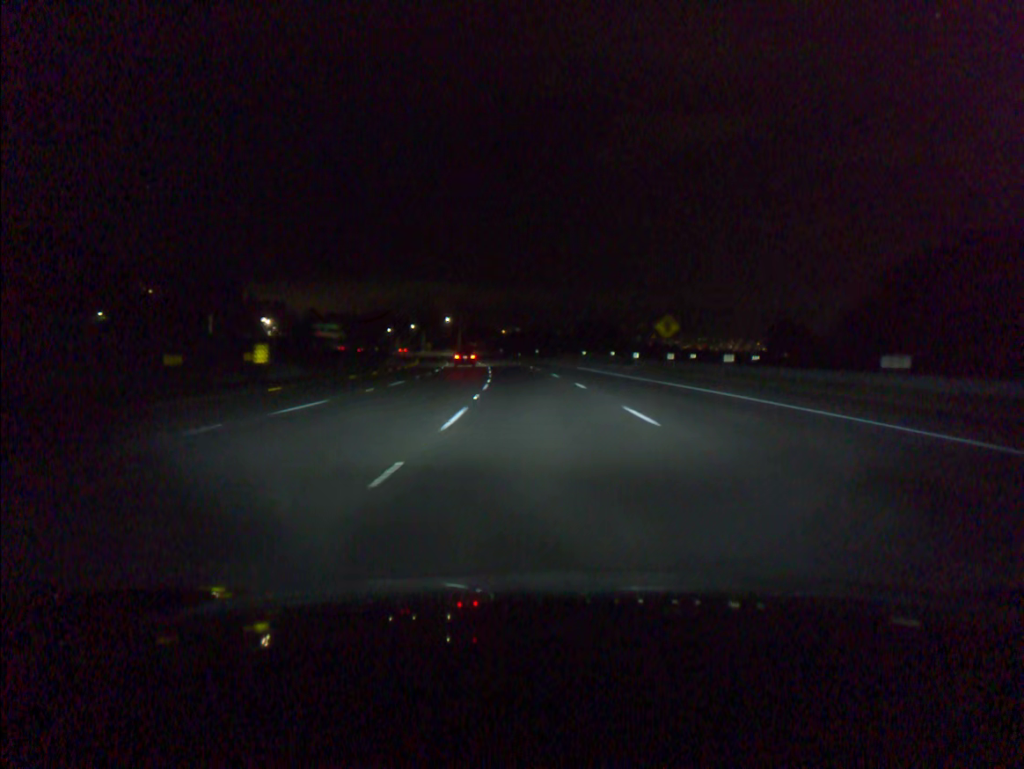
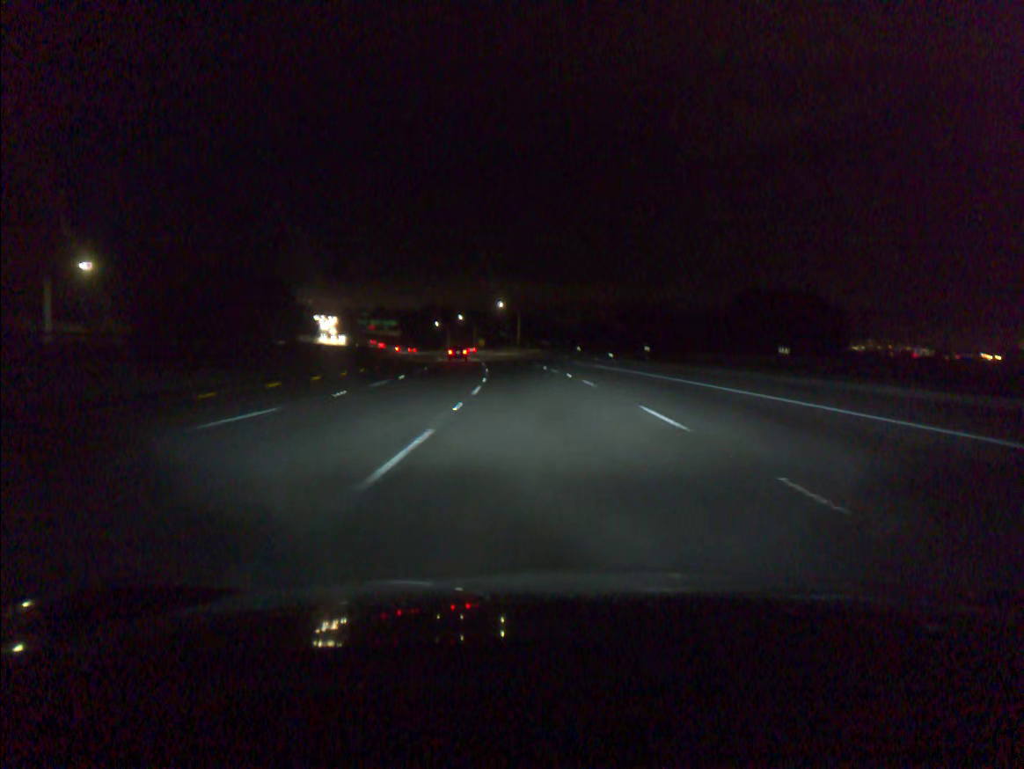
(-3.6, +73.2) m; -6°
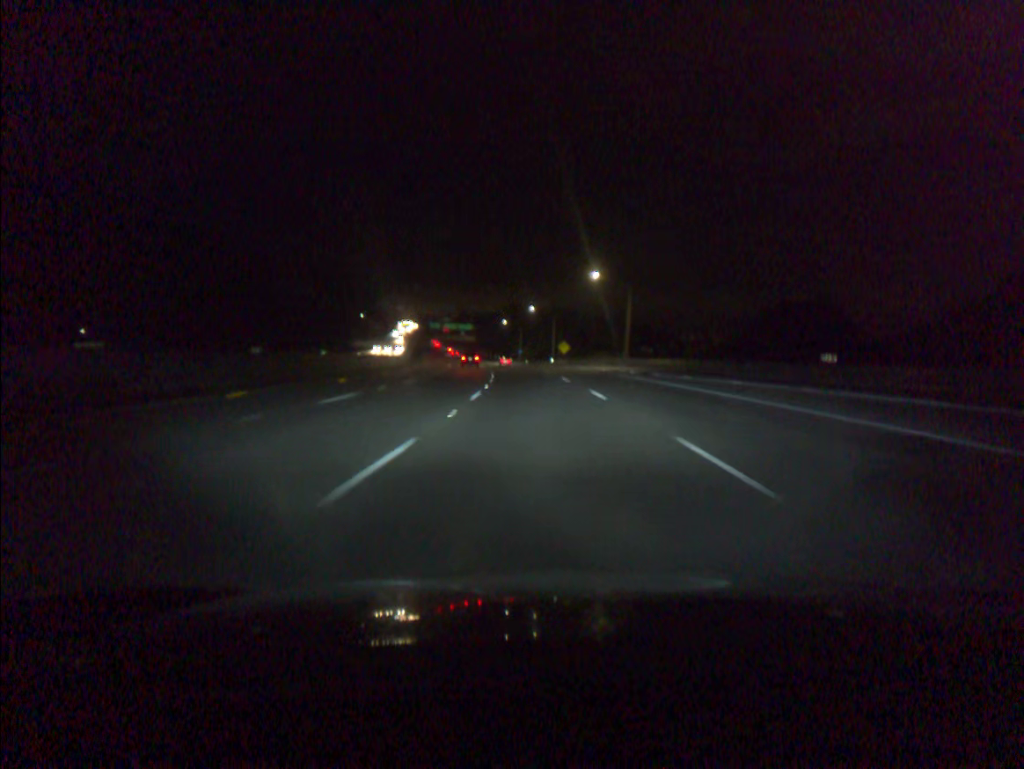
(-4.2, +73.1) m; -7°
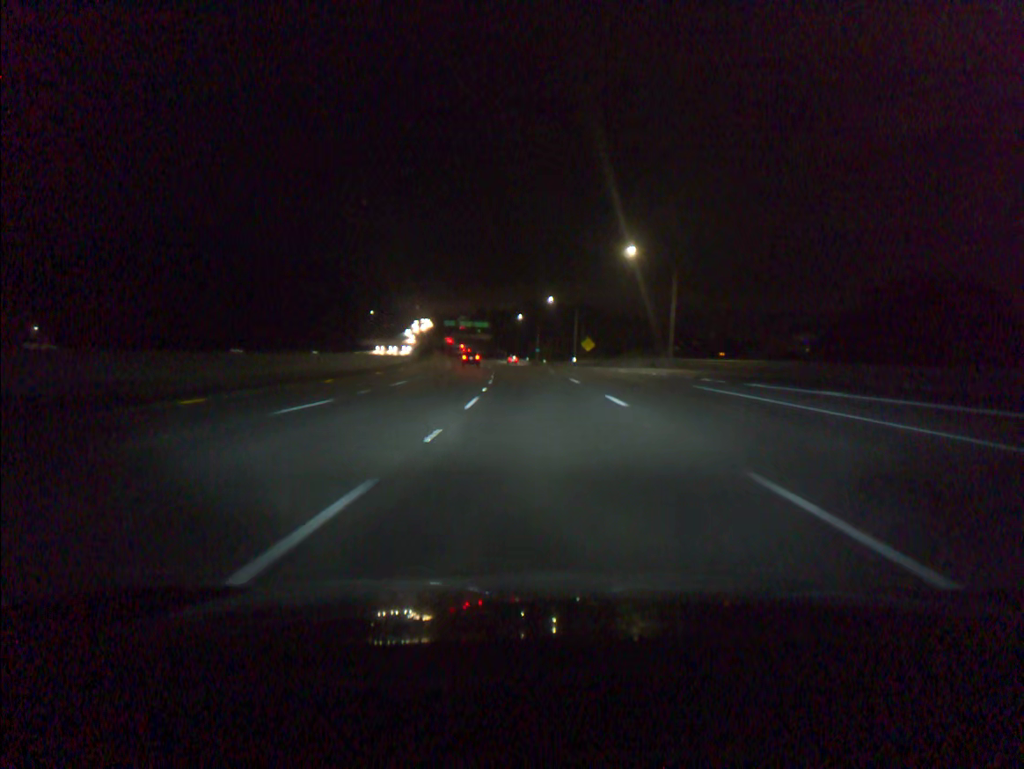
(-0.2, +18.3) m; -1°
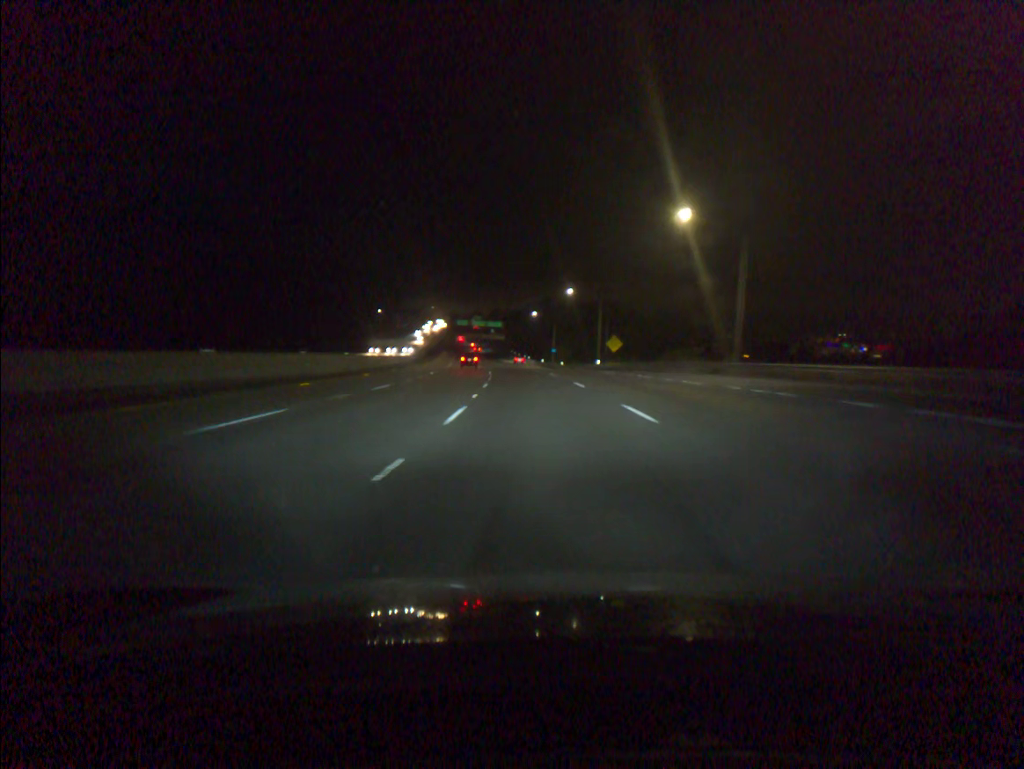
(-0.2, +18.4) m; -1°
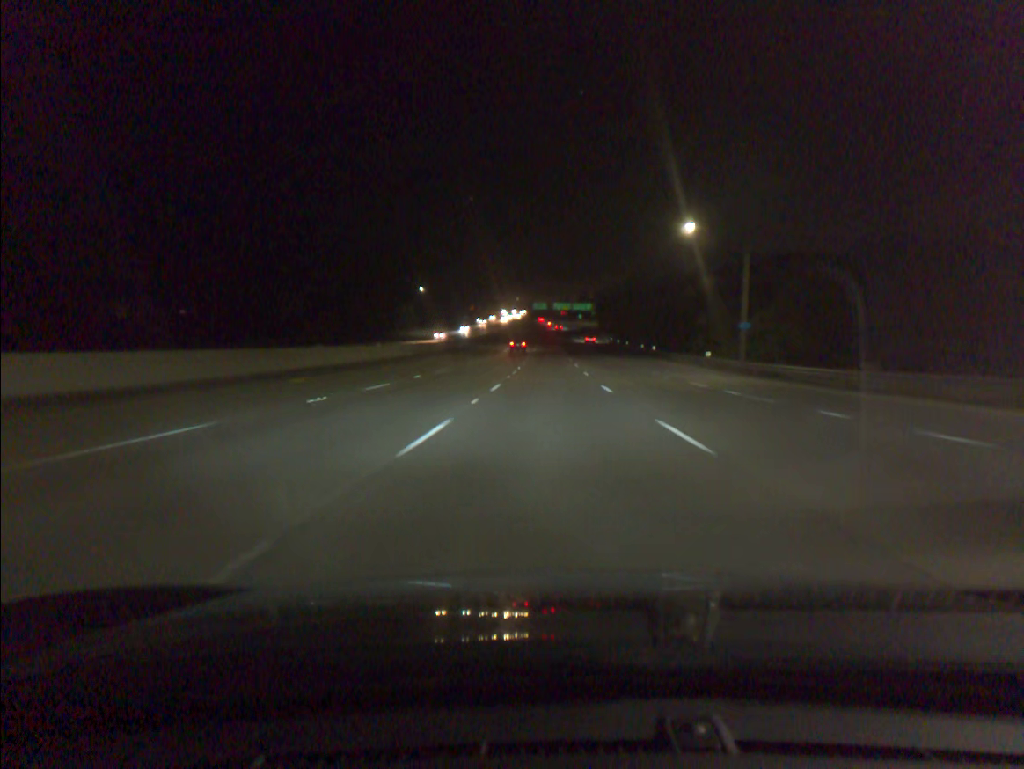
(-5.4, +91.8) m; -6°
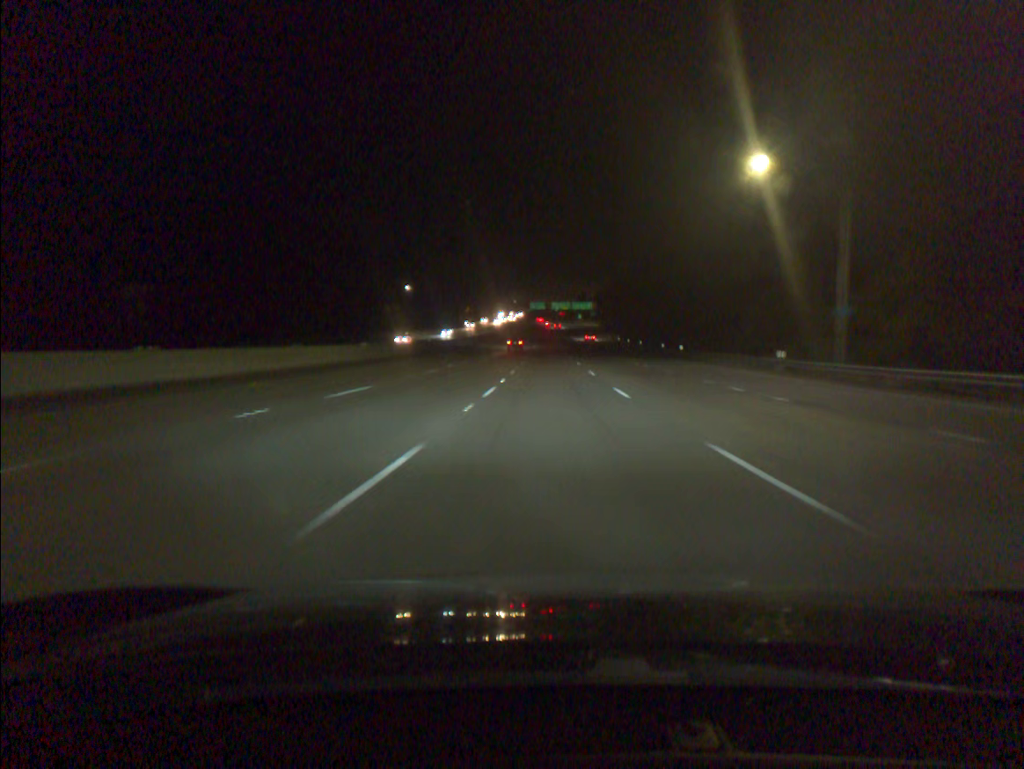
(0.0, +18.5) m; 0°
